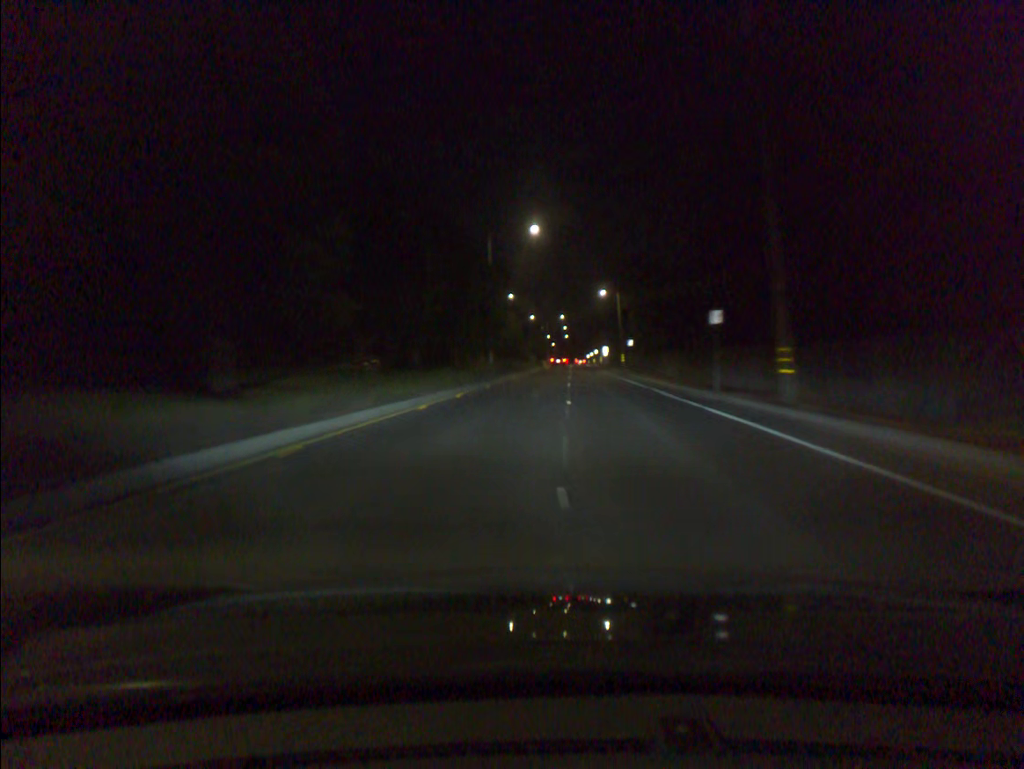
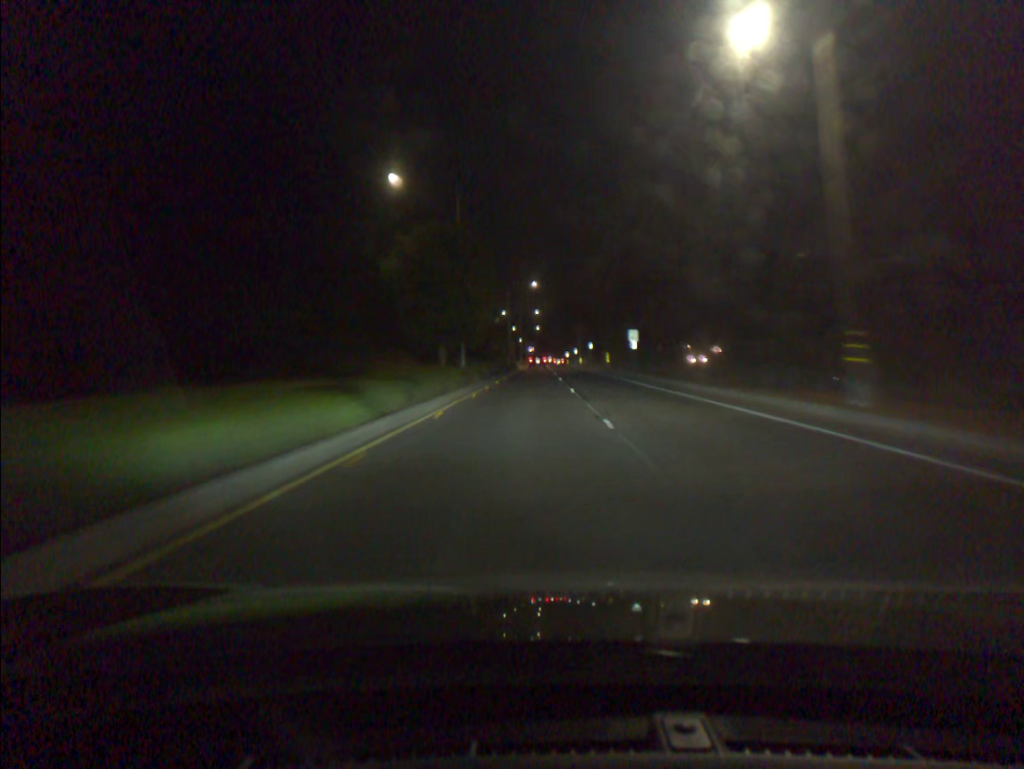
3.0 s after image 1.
(+1.7, +66.4) m; +2°
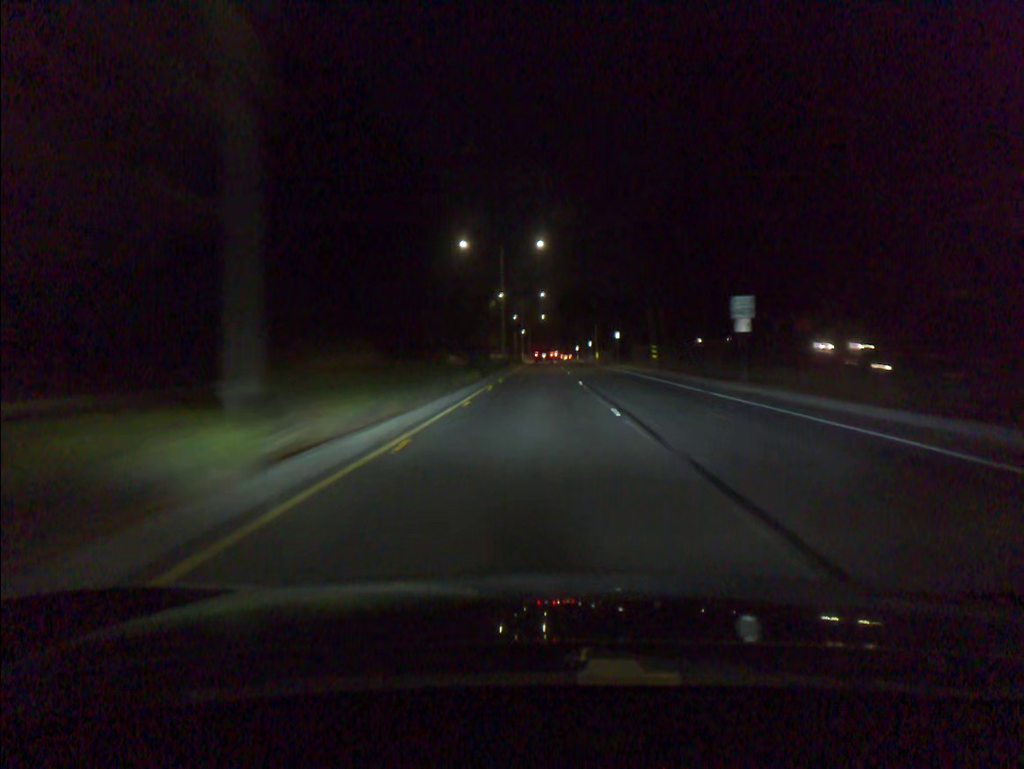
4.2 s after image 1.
(-0.1, +27.7) m; 0°
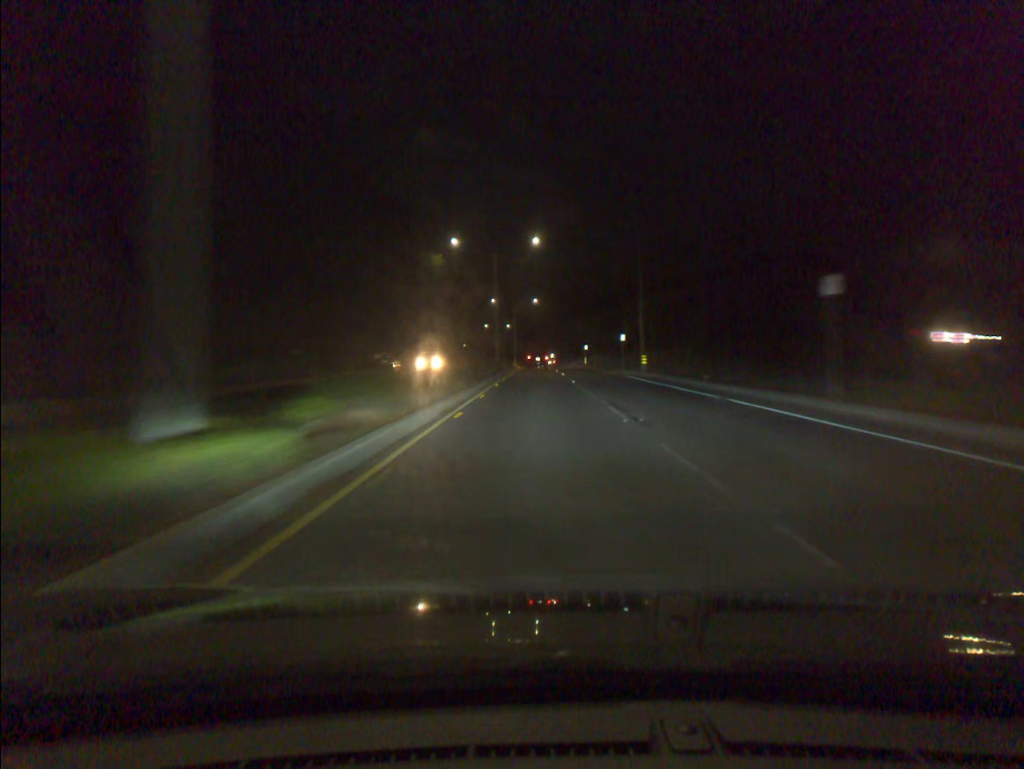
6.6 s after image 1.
(+0.2, +54.4) m; +1°
